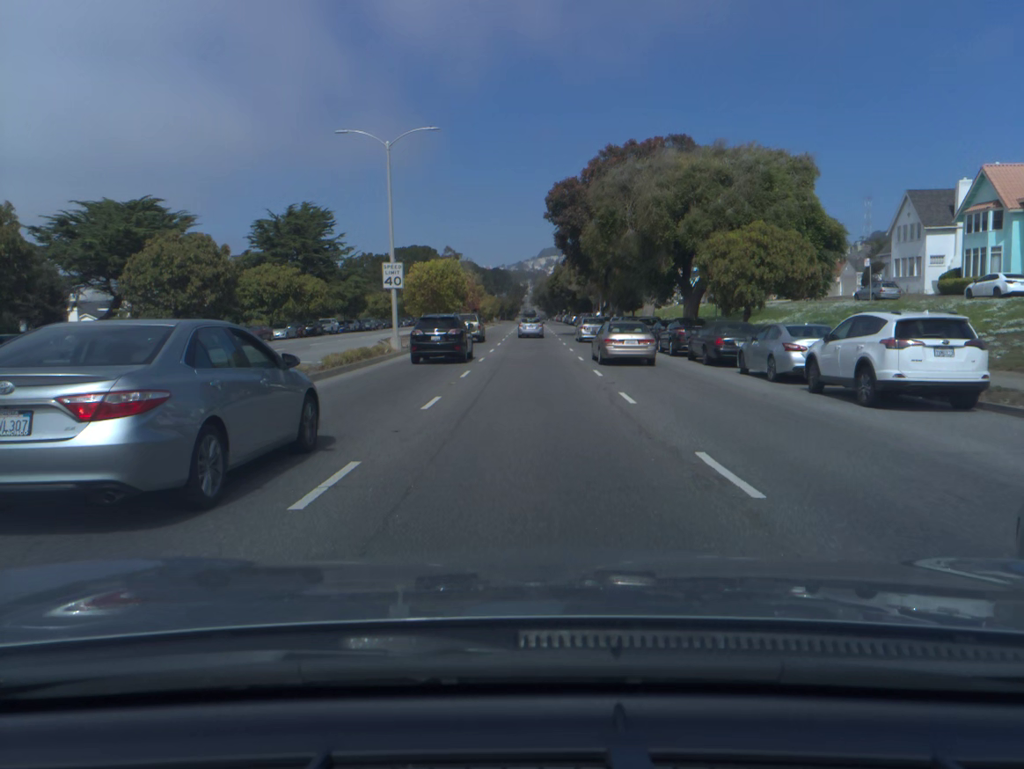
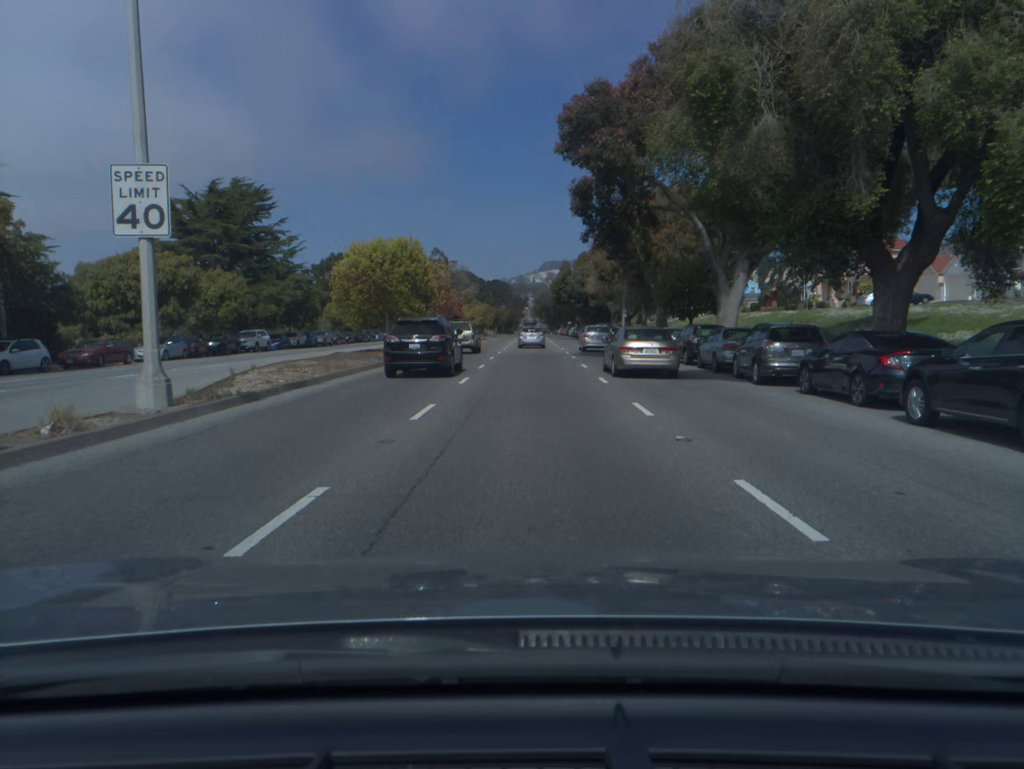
(0.0, +23.1) m; 0°
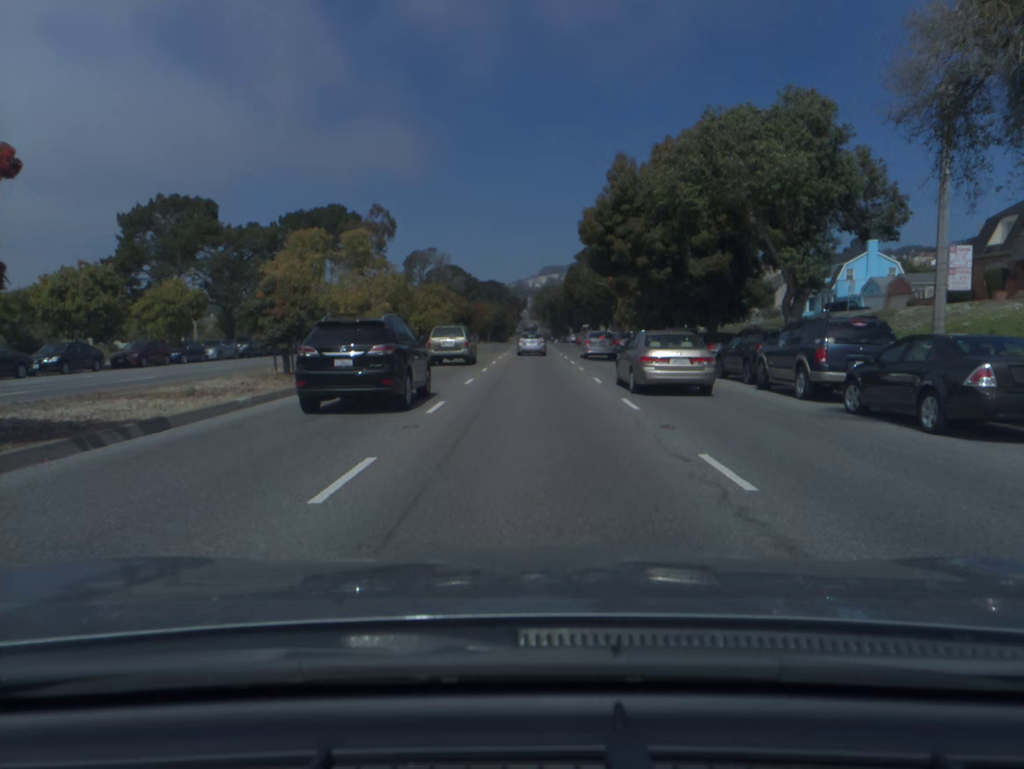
(0.0, +56.5) m; 0°
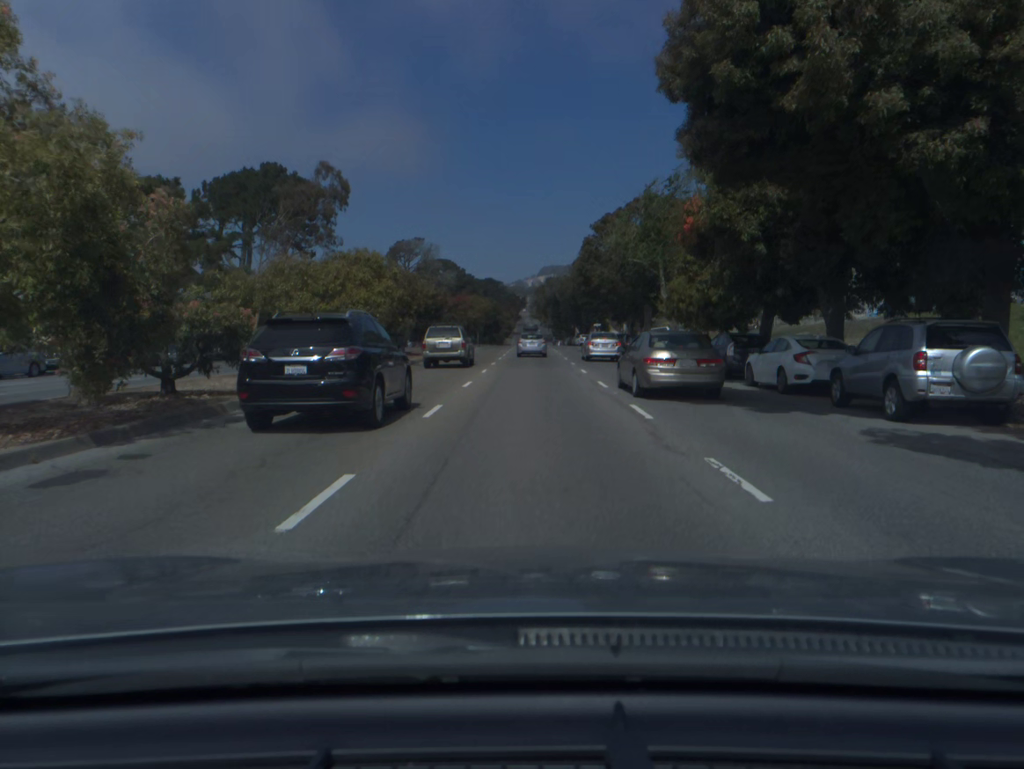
(0.0, +22.6) m; 0°
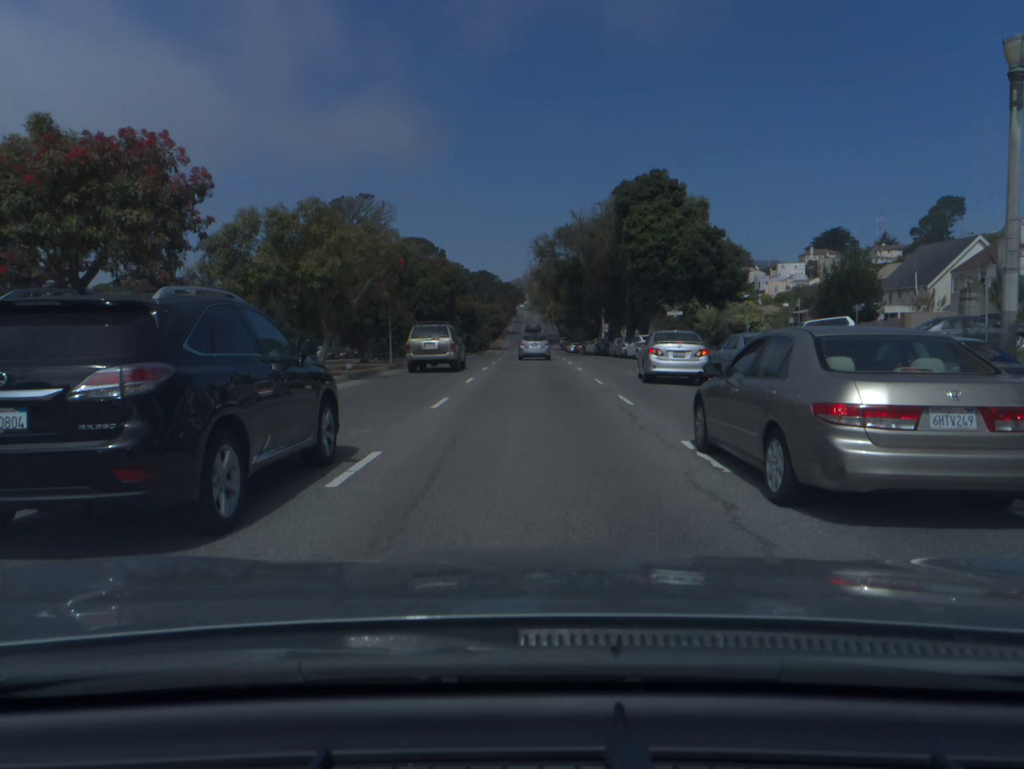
(+0.1, +56.9) m; 0°
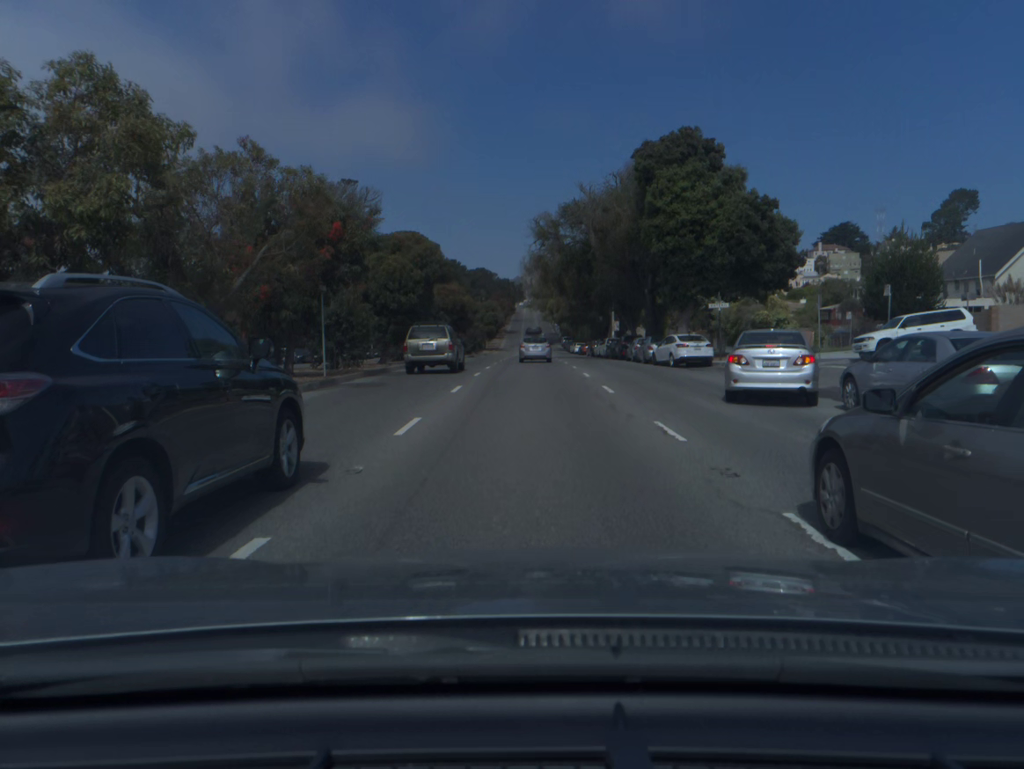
(0.0, +11.3) m; 0°
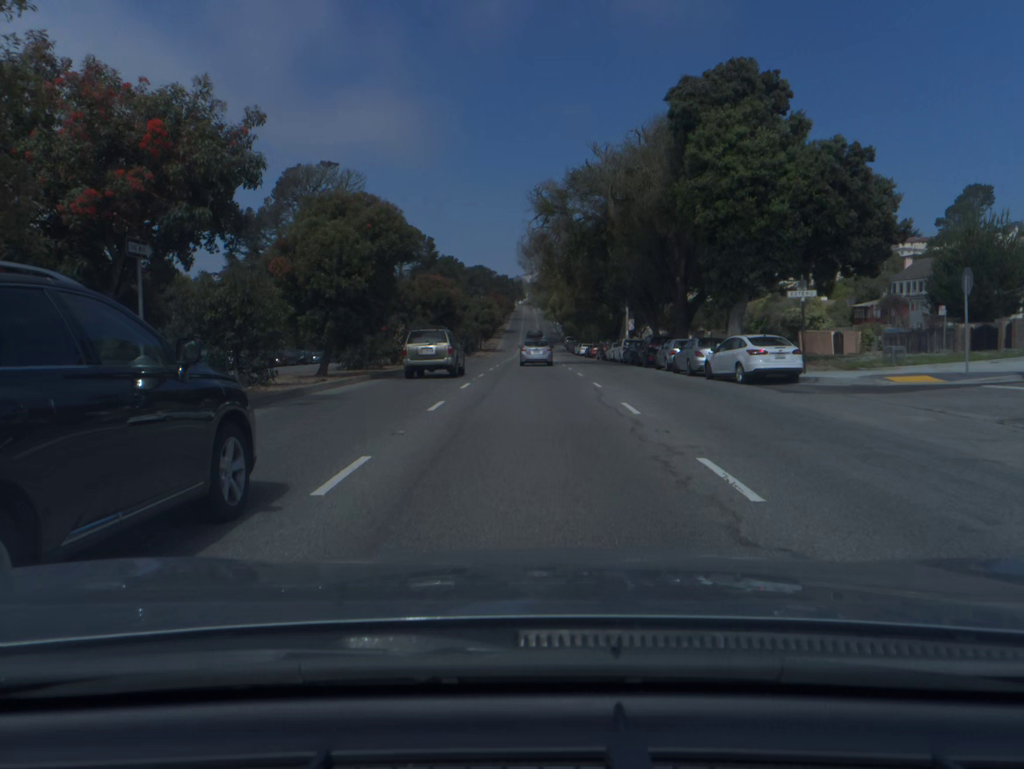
(0.0, +11.3) m; 0°
